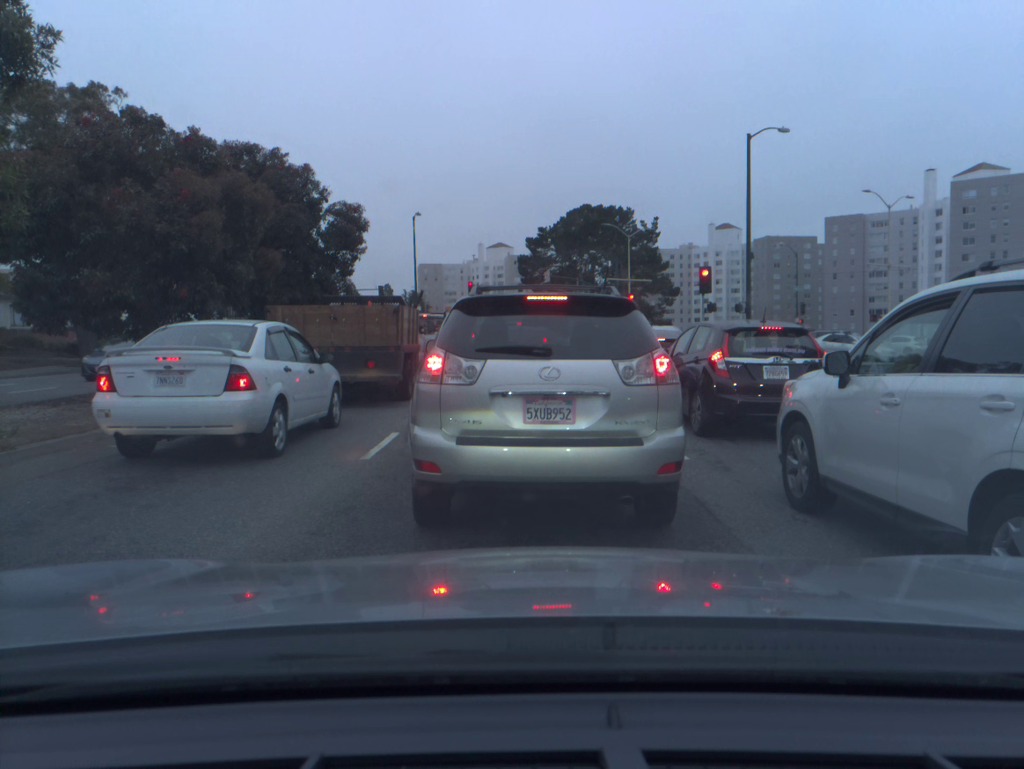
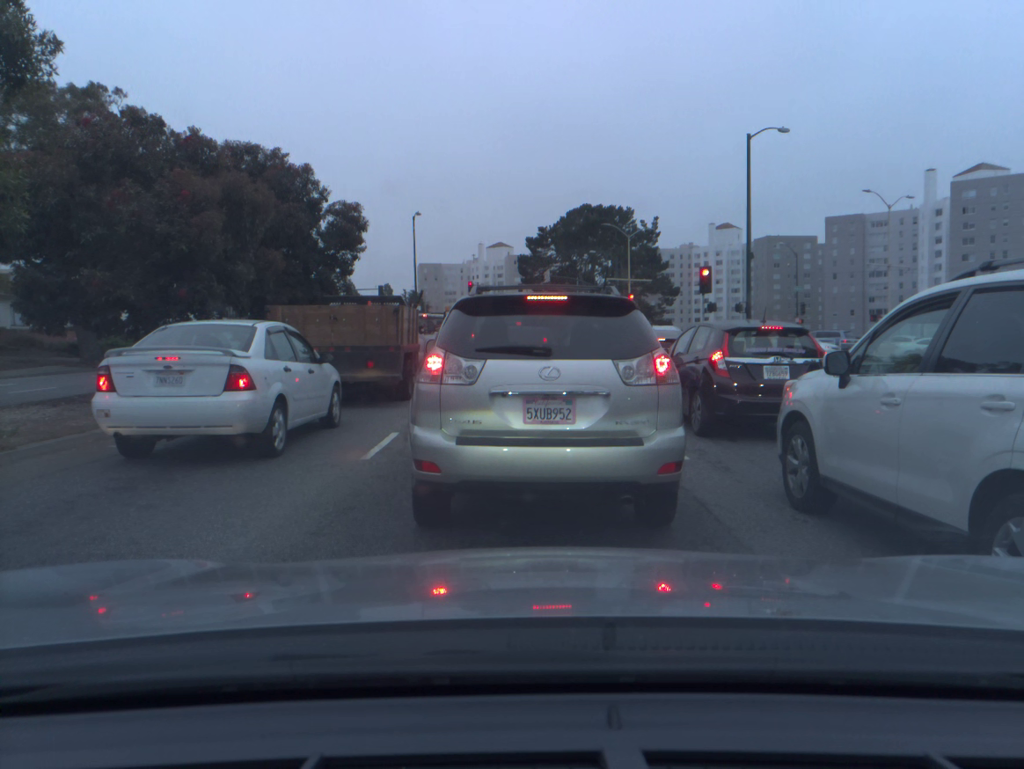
(0.0, 0.0) m; 0°
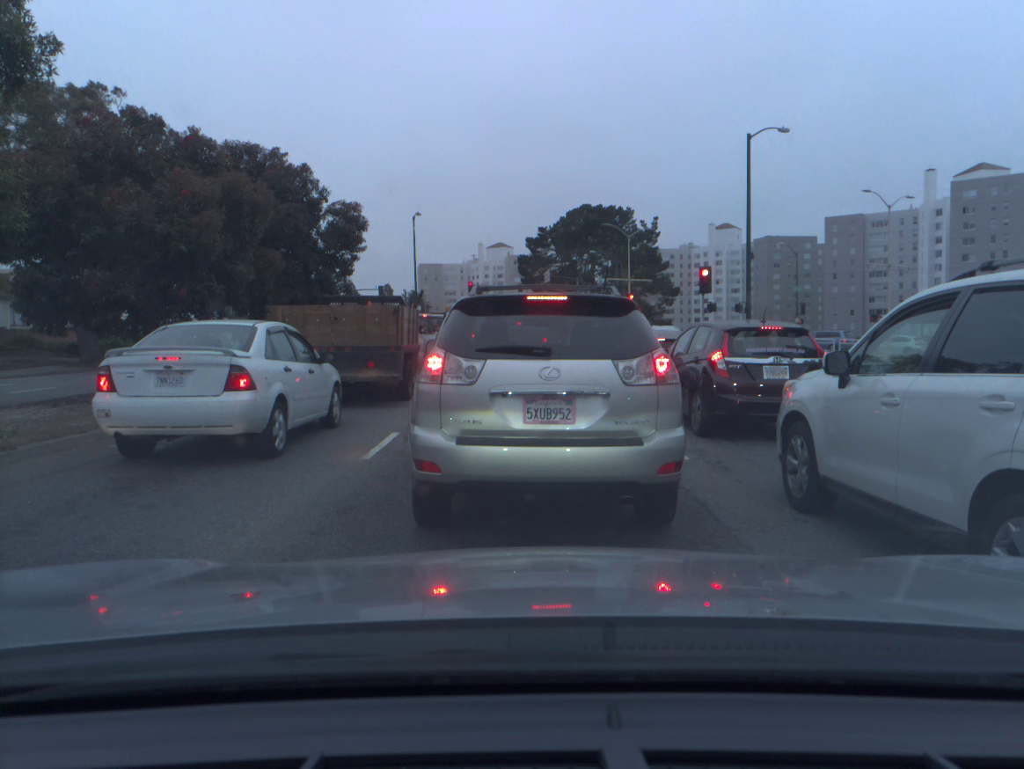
(0.0, 0.0) m; 0°
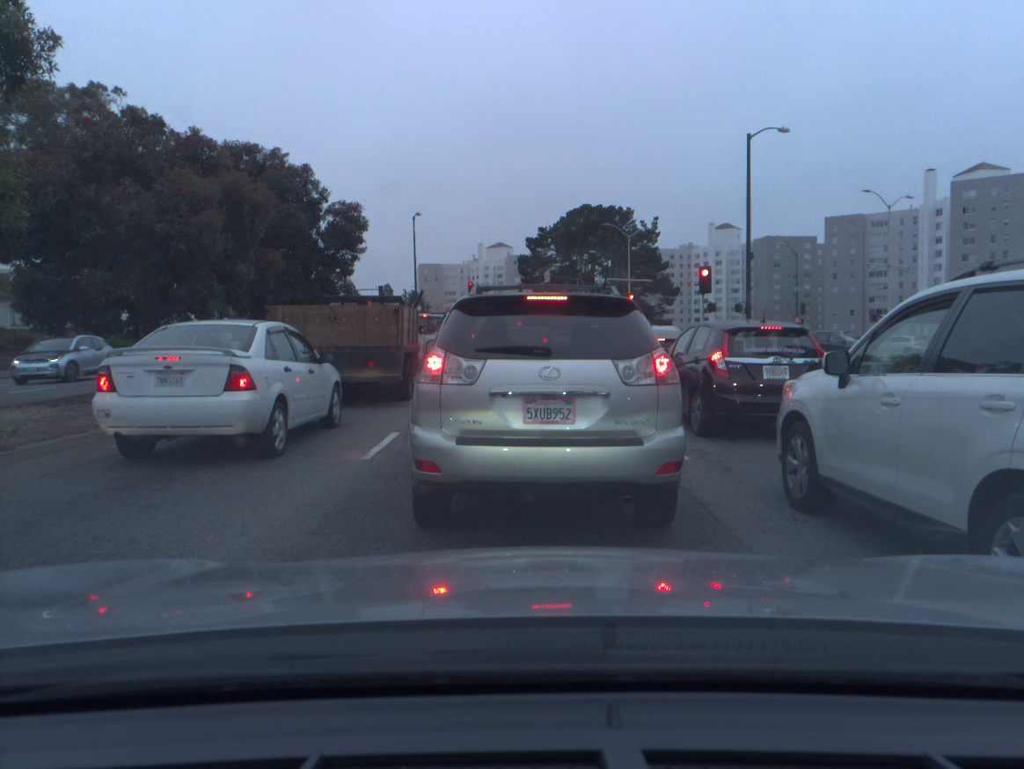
(0.0, 0.0) m; 0°
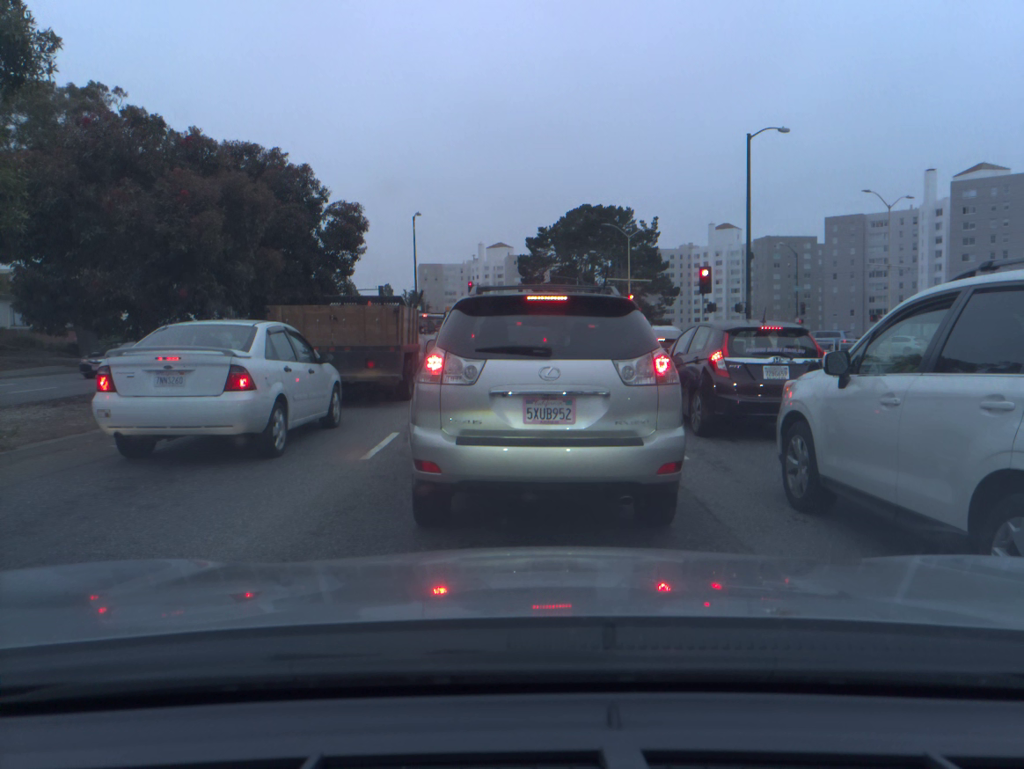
(0.0, 0.0) m; 0°
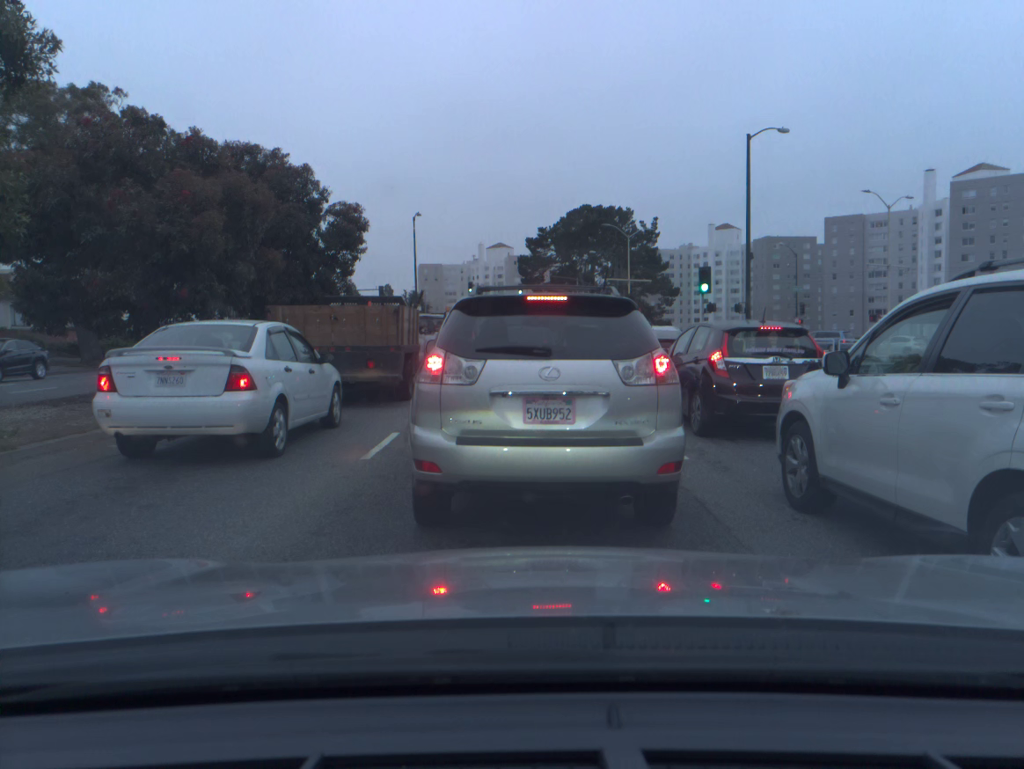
(0.0, 0.0) m; 0°
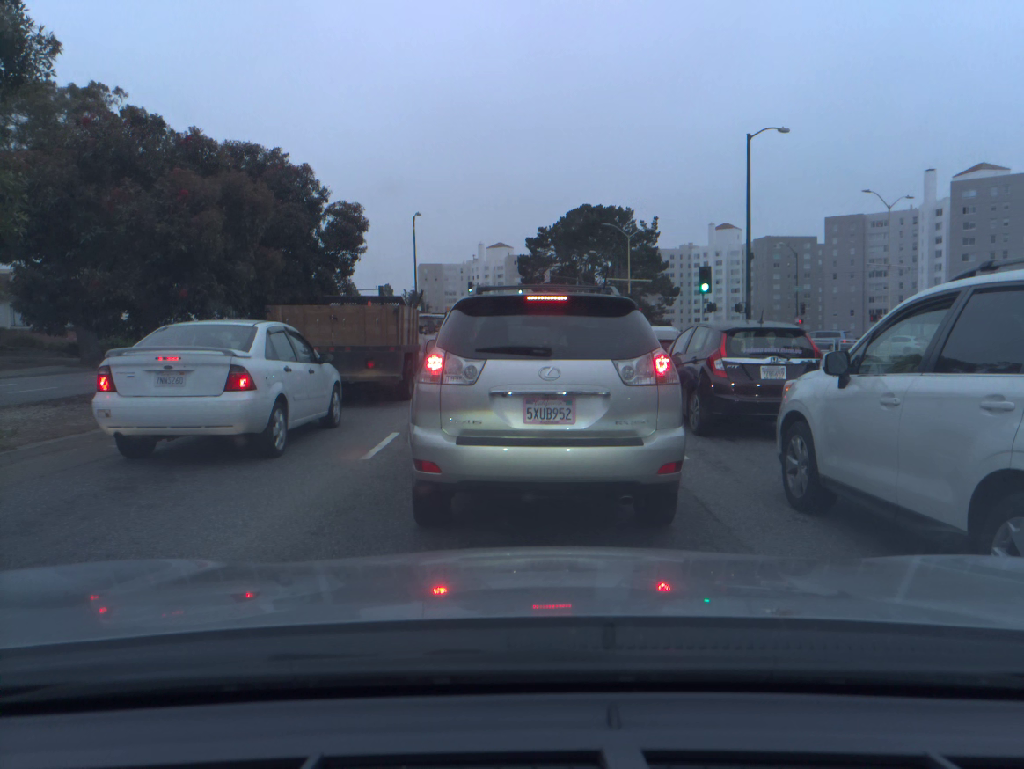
(0.0, 0.0) m; 0°
